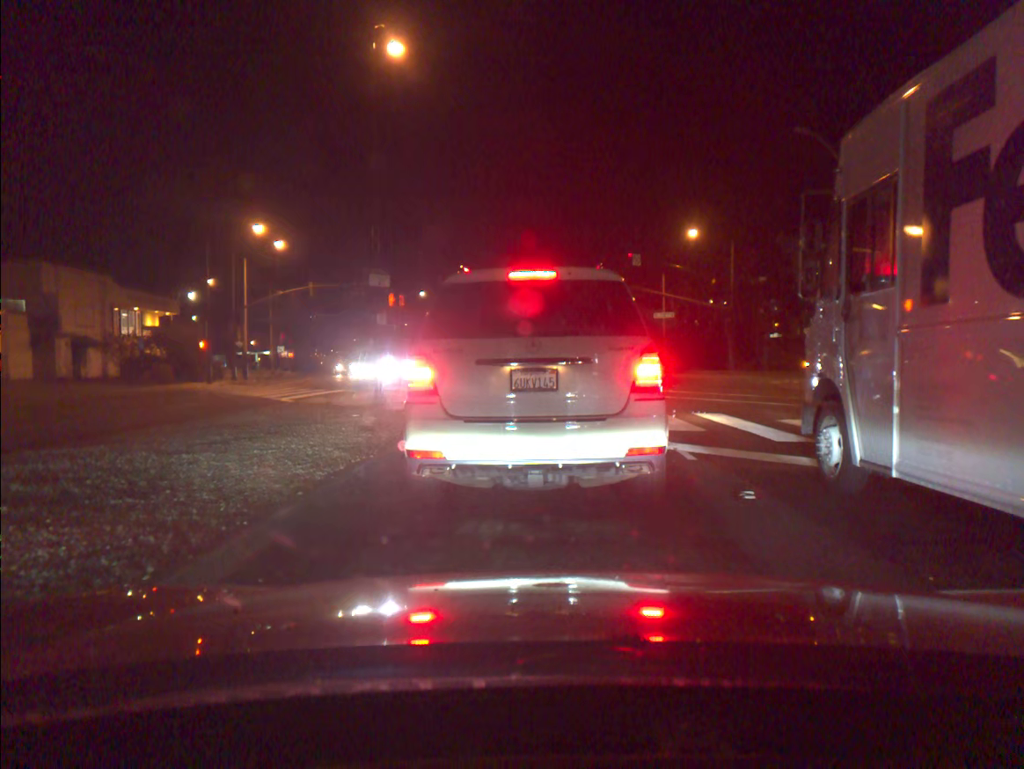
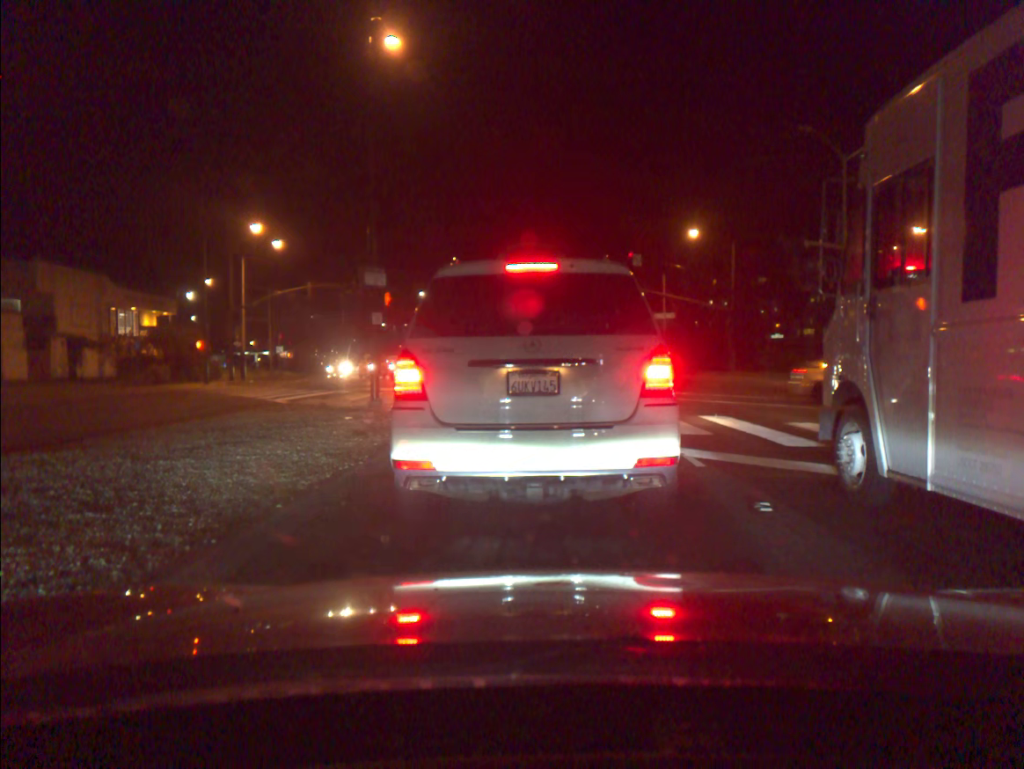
(0.0, +0.5) m; 0°
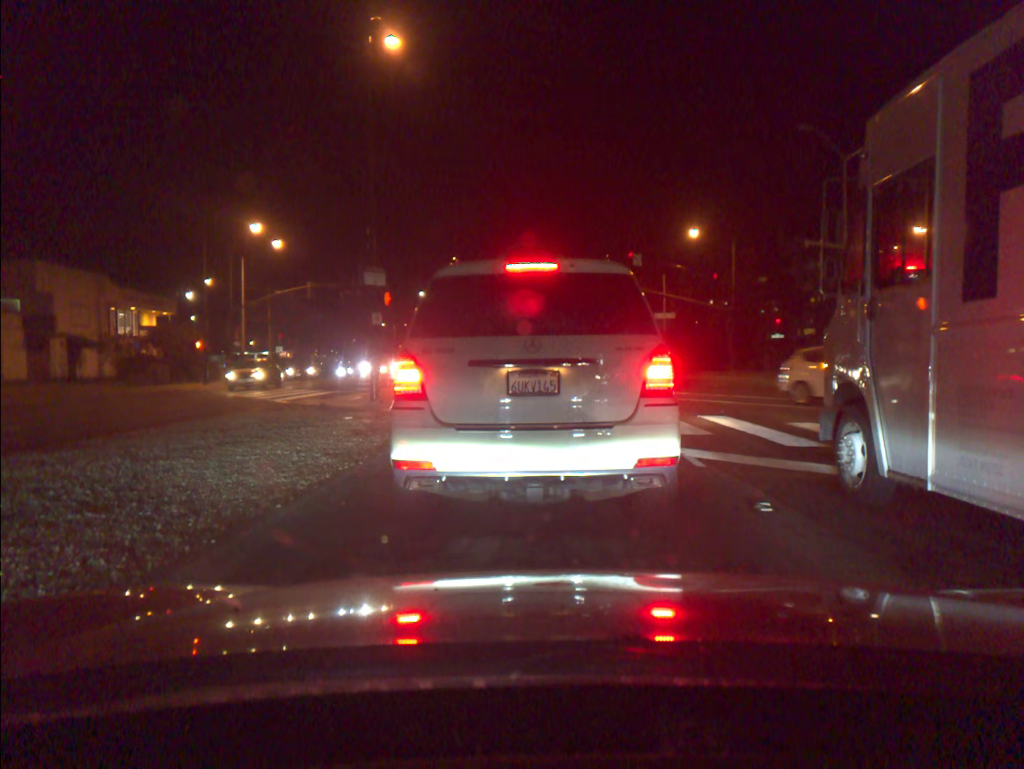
(0.0, 0.0) m; 0°
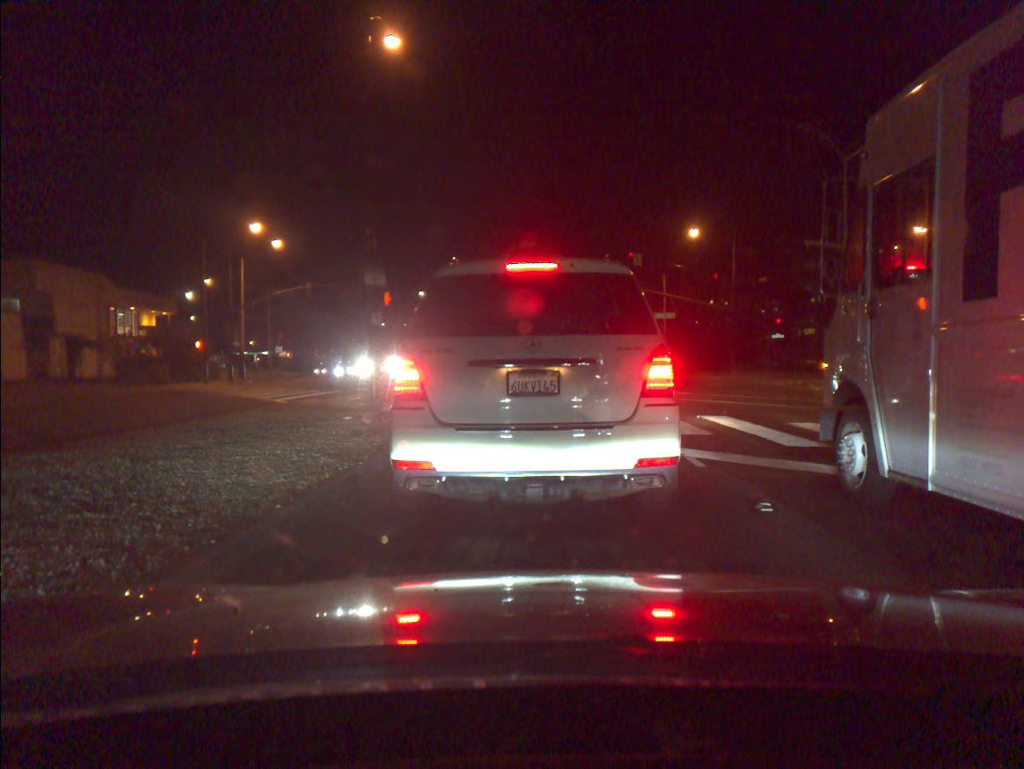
(0.0, 0.0) m; 0°
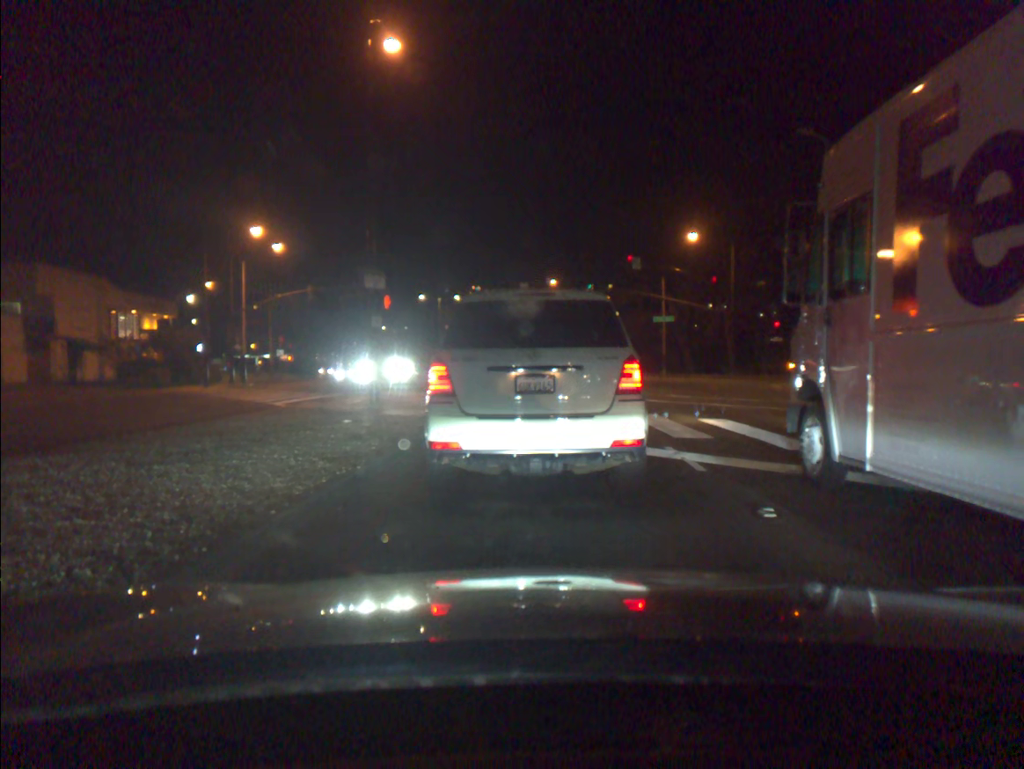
(+0.1, +0.1) m; 0°
